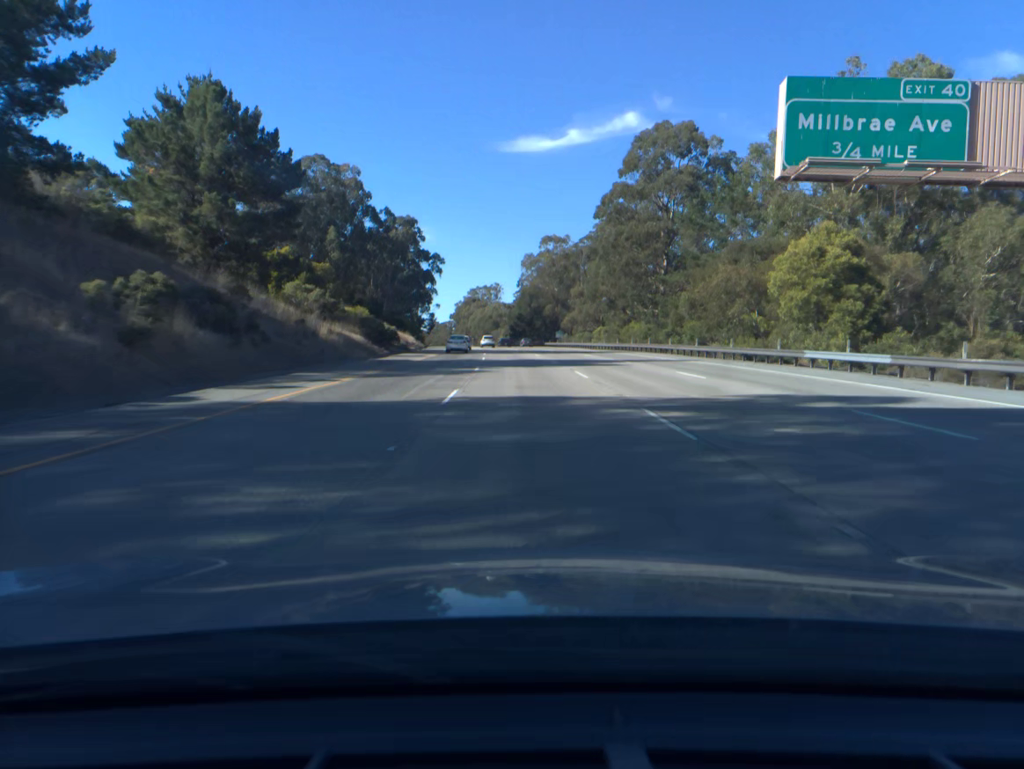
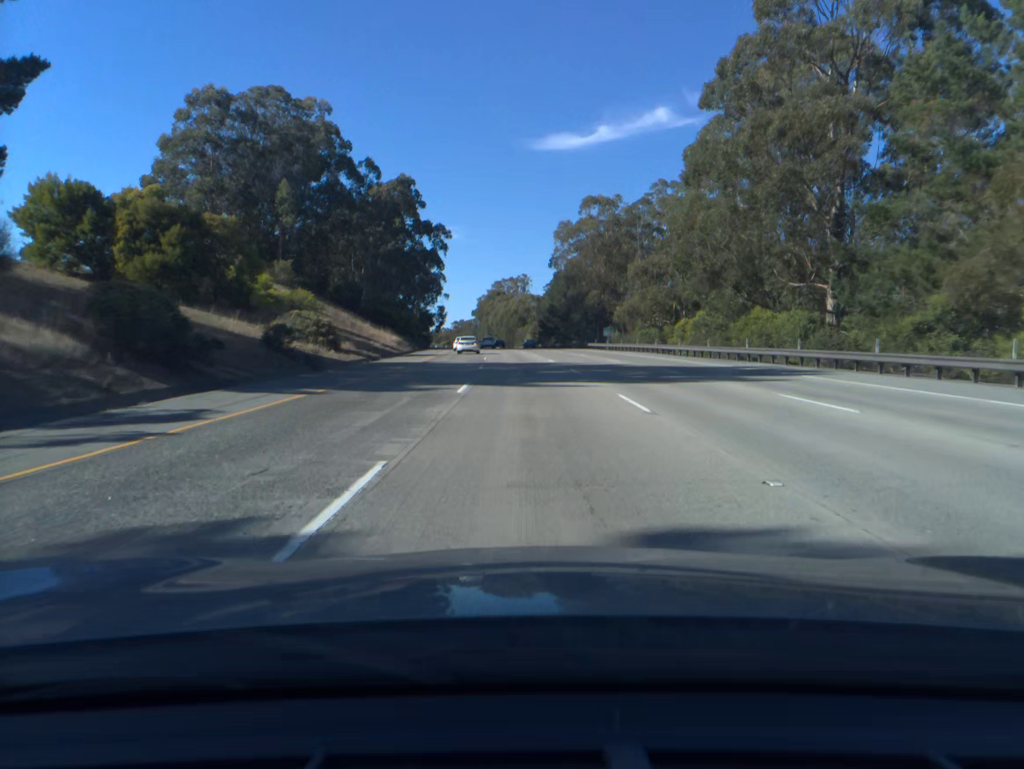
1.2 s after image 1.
(-0.8, +40.1) m; -2°
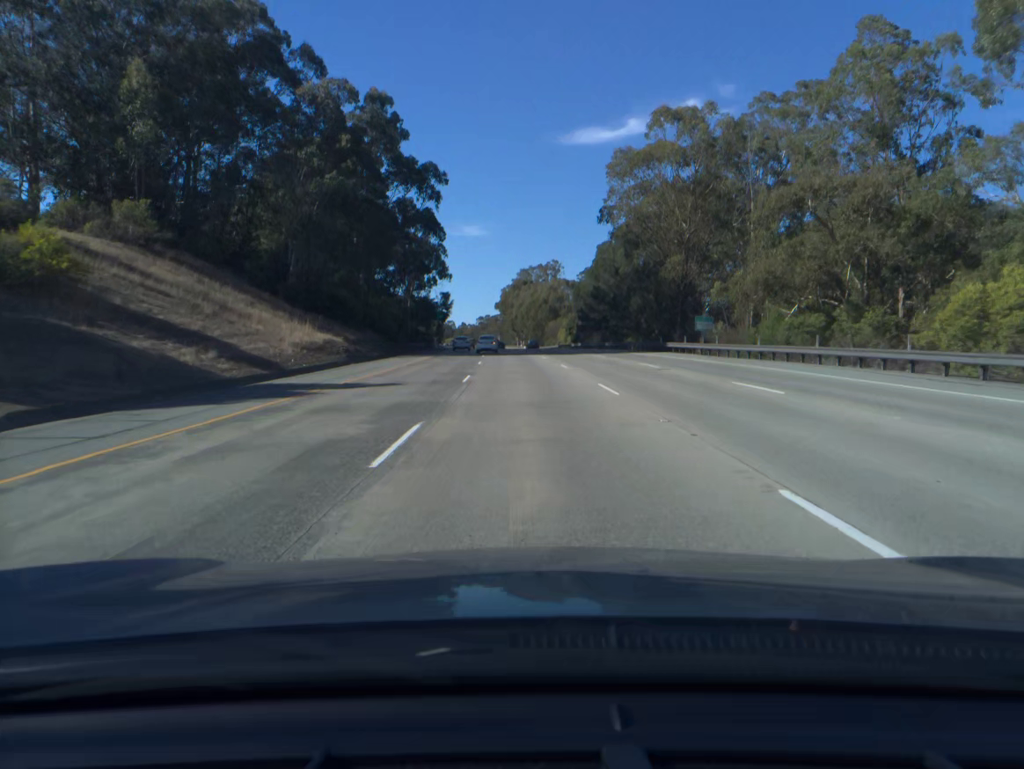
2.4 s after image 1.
(-0.7, +40.0) m; -2°
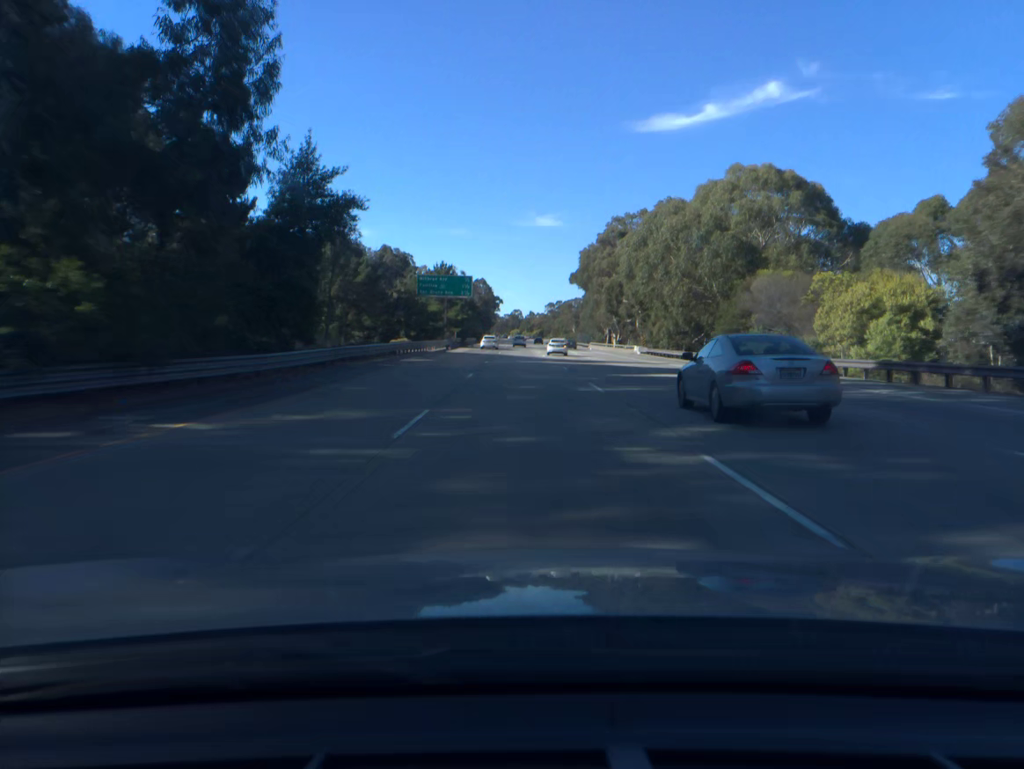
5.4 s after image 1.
(-4.9, +99.8) m; -5°
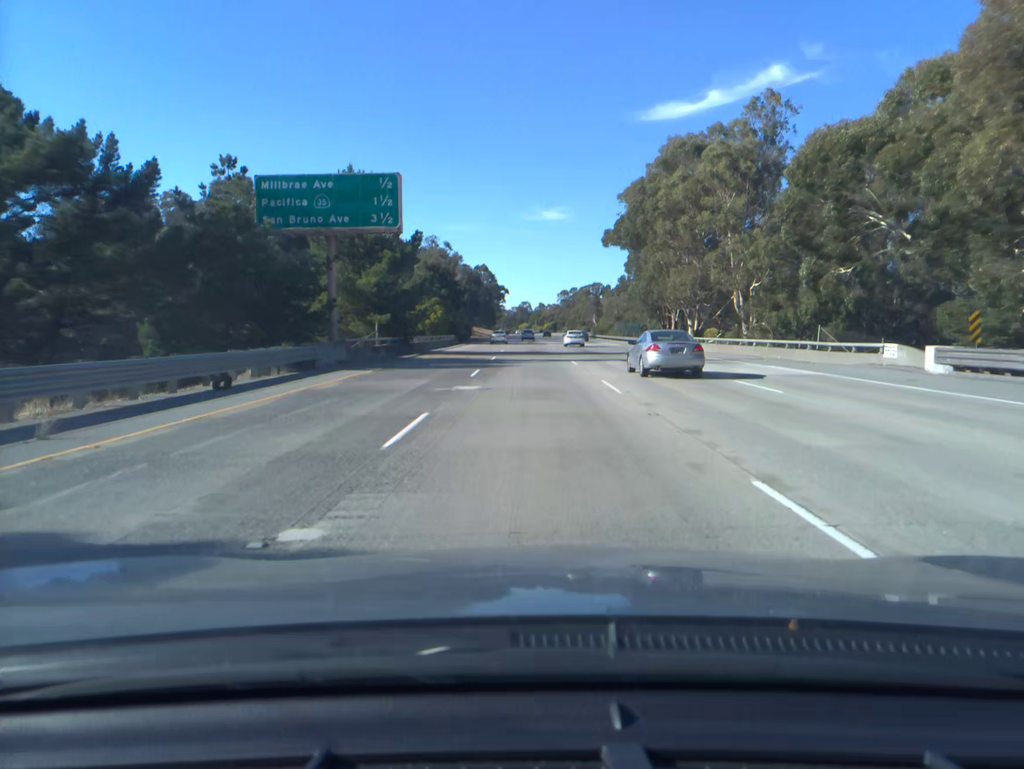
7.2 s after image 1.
(-0.7, +60.0) m; -1°
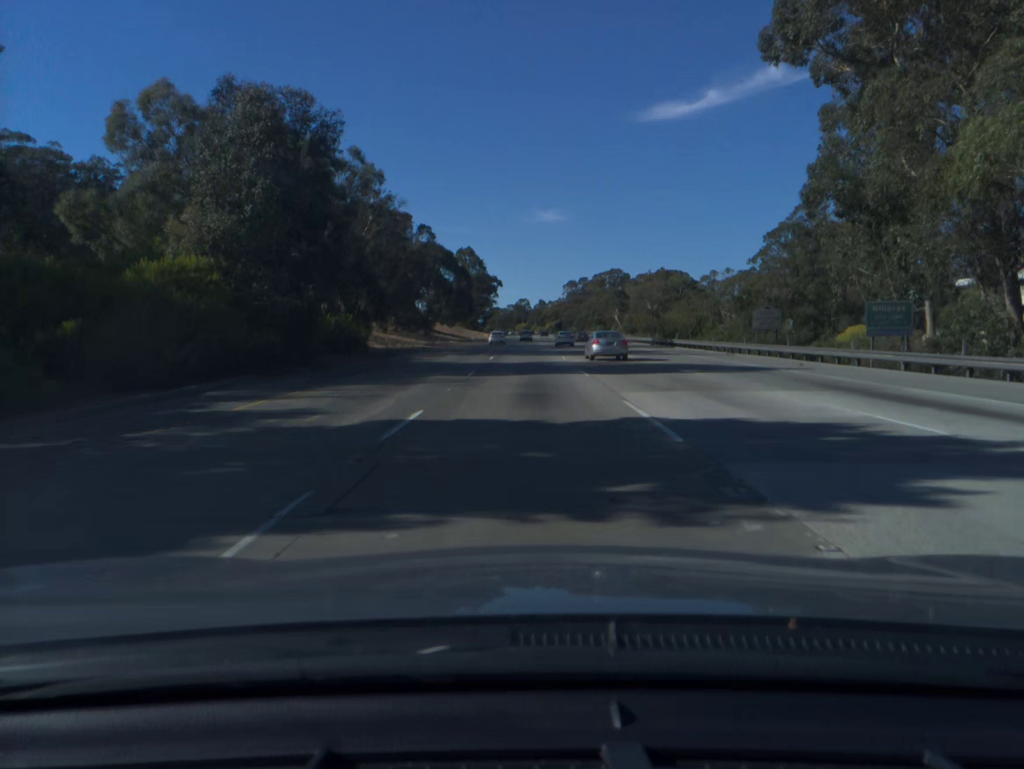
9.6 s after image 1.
(+0.3, +79.6) m; 0°
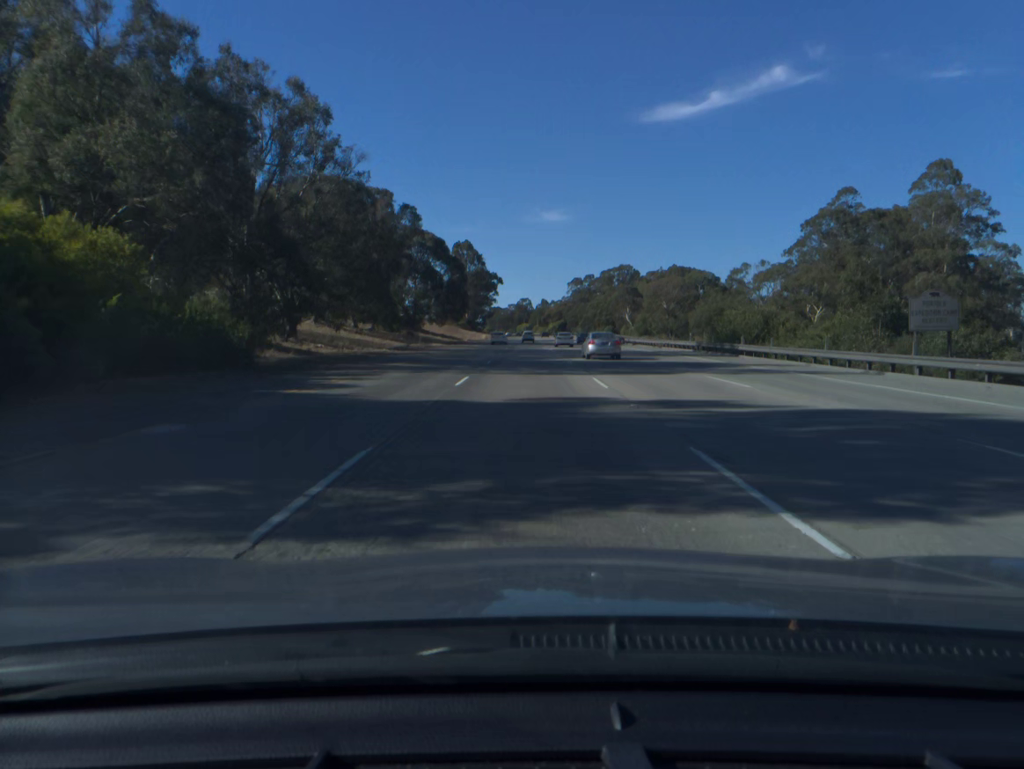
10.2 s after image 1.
(0.0, +19.8) m; 0°
